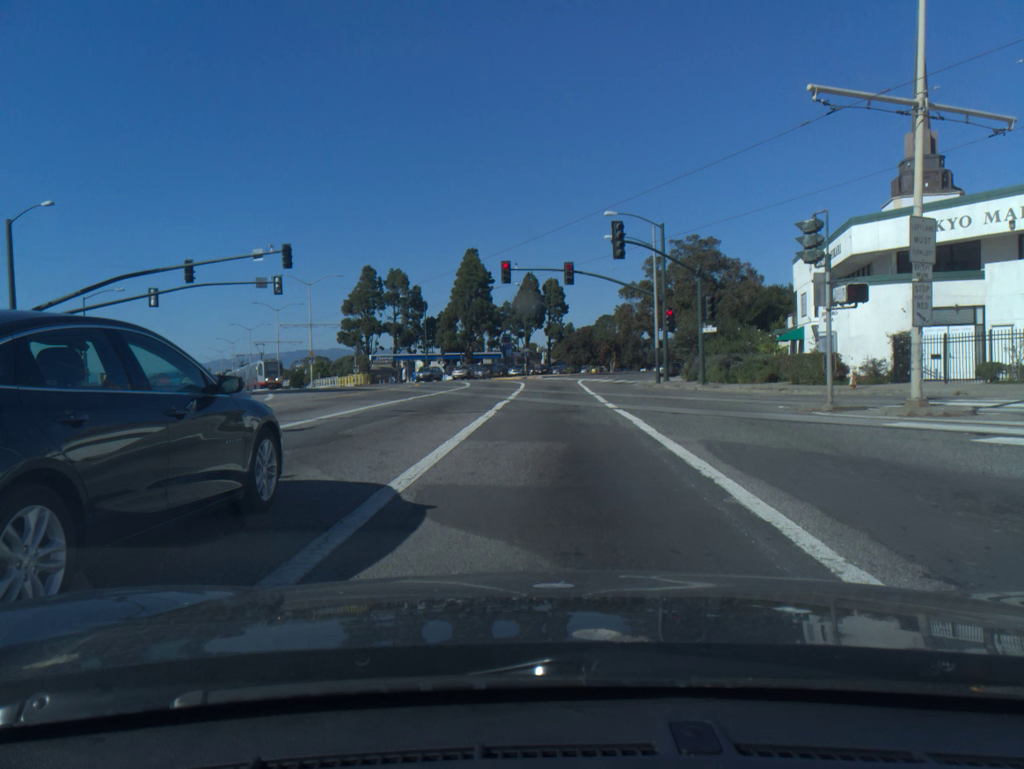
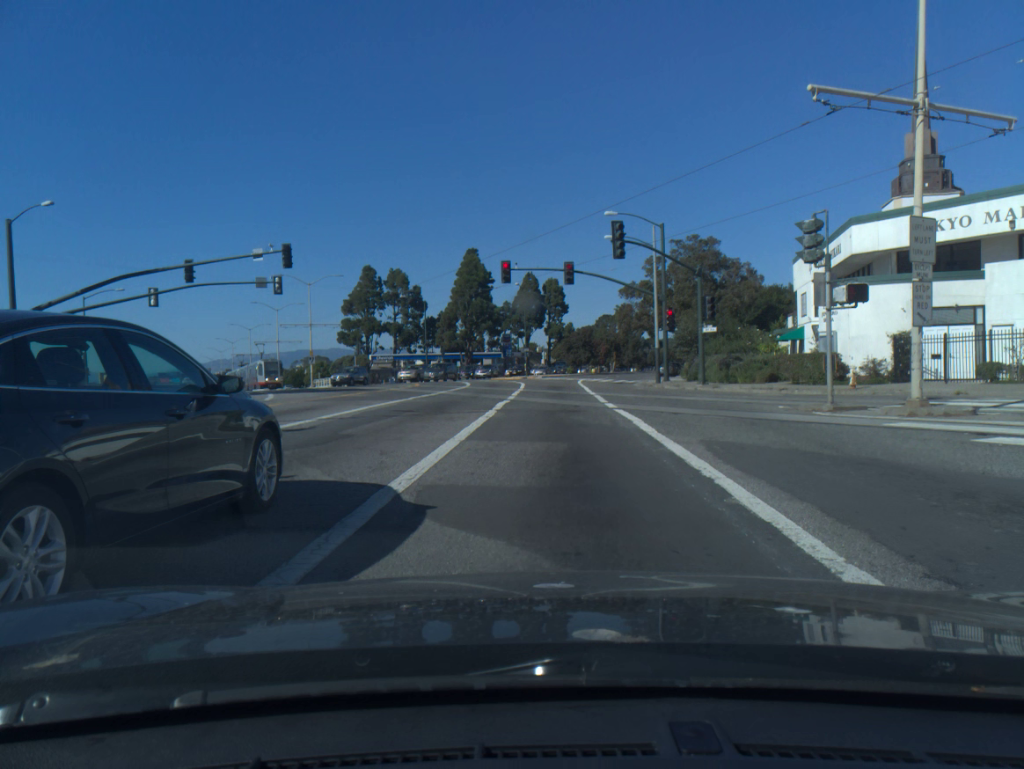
(0.0, 0.0) m; 0°
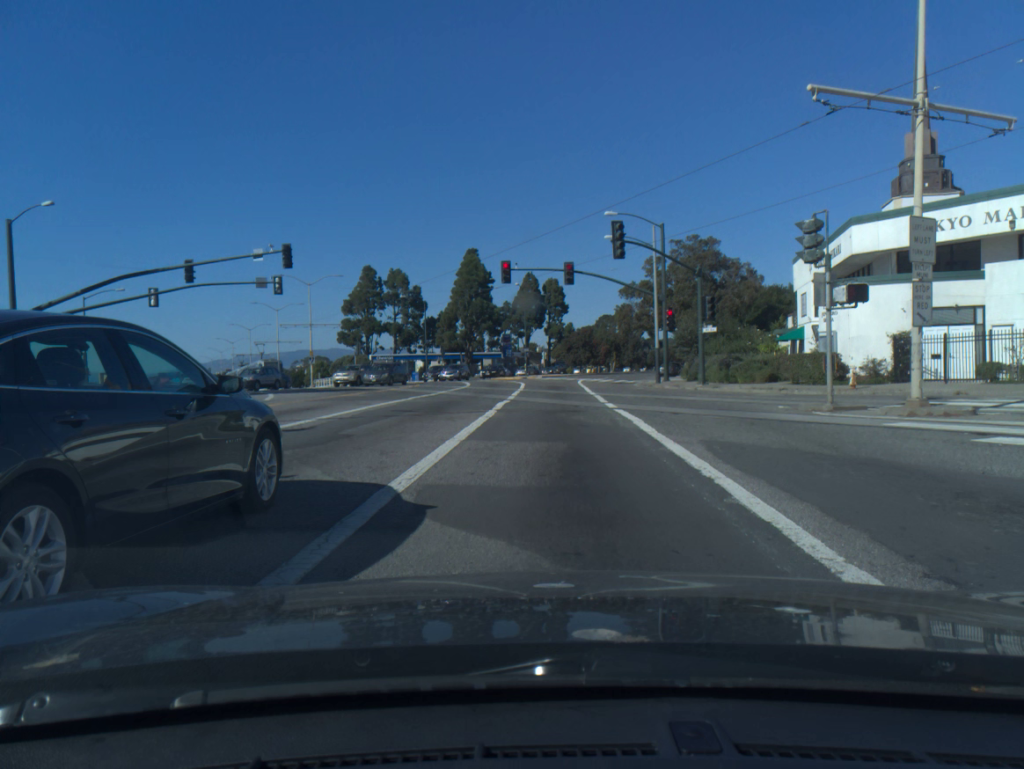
(0.0, 0.0) m; 0°
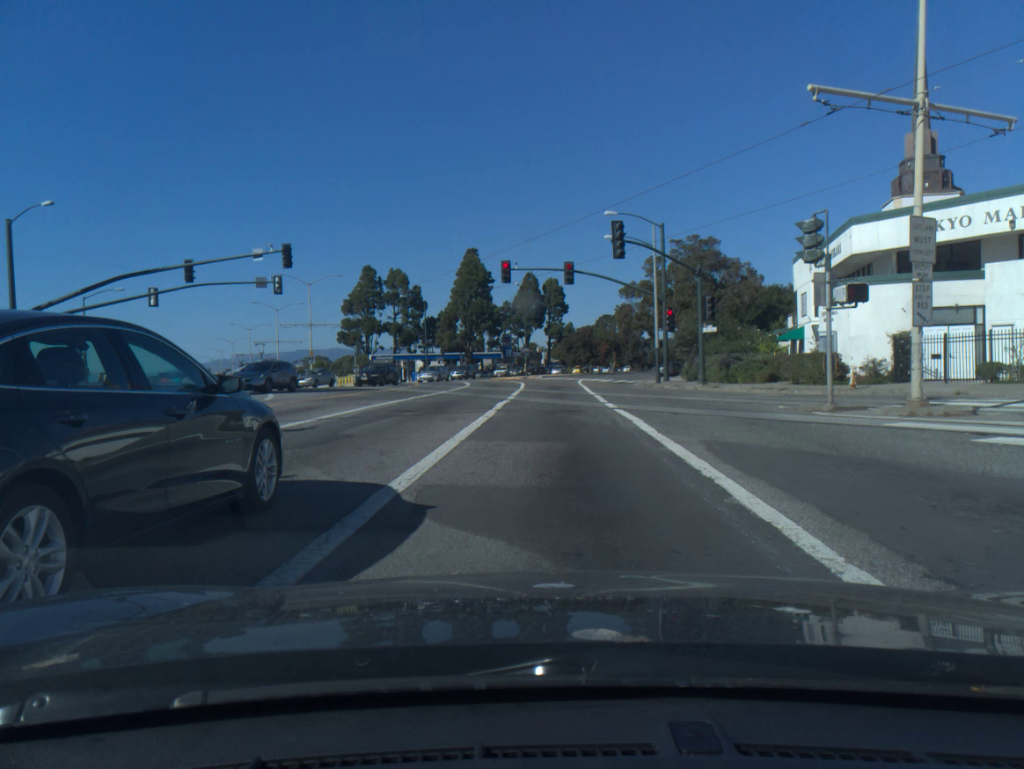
(0.0, 0.0) m; 0°
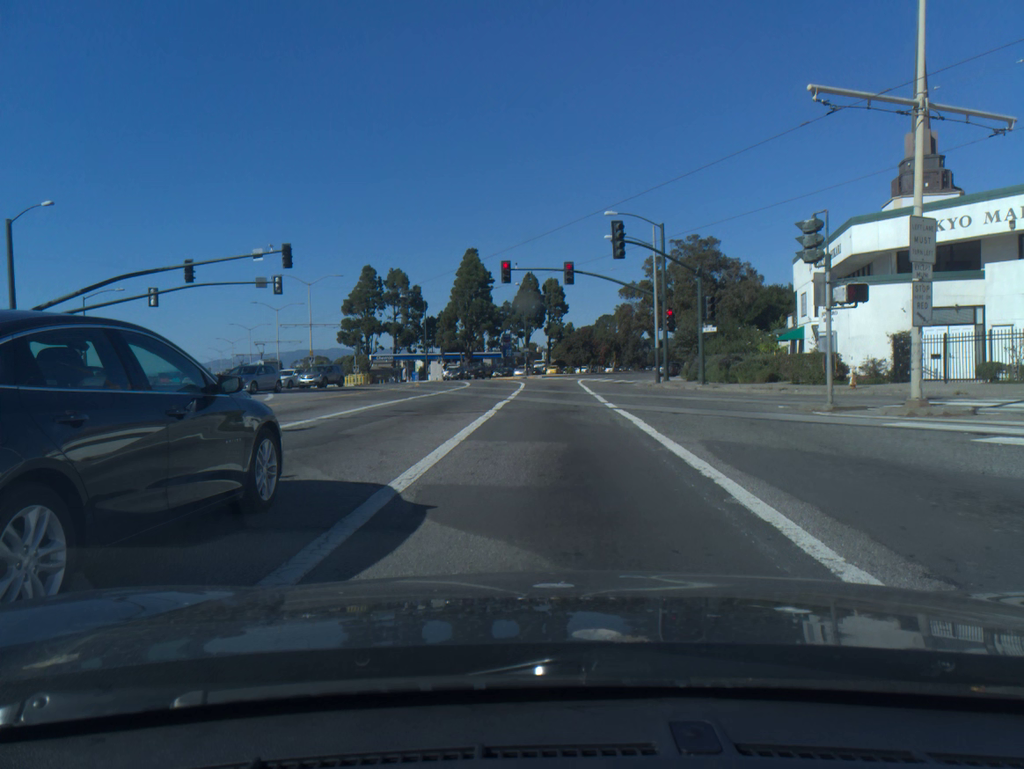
(0.0, 0.0) m; 0°
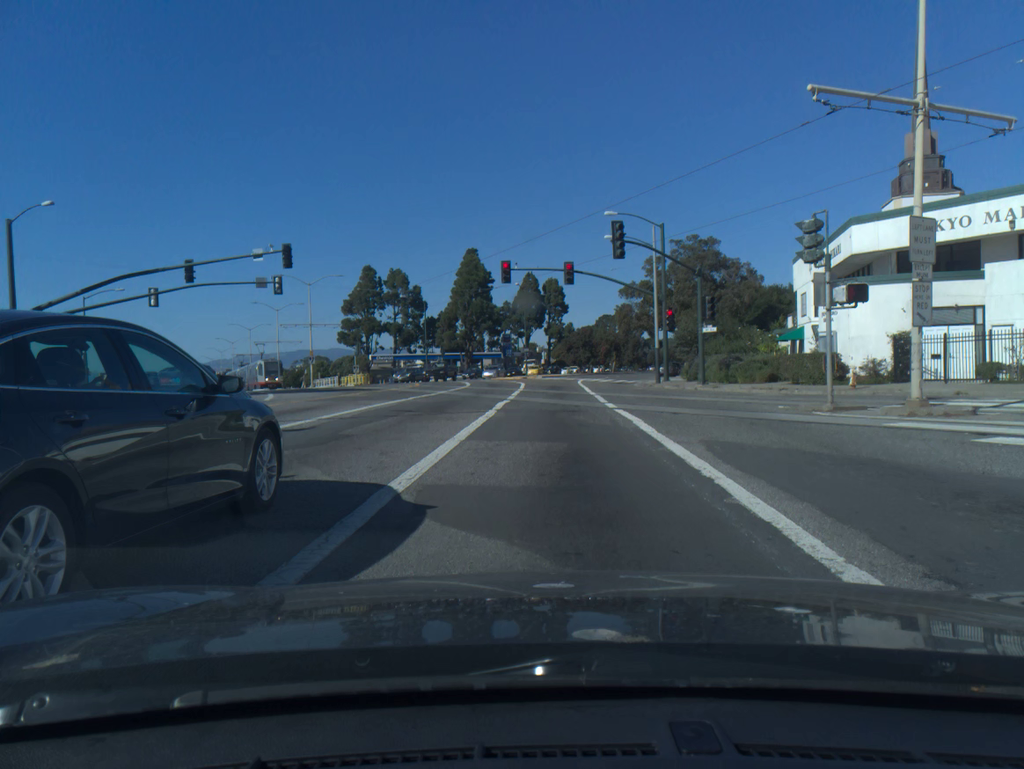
(0.0, 0.0) m; 0°
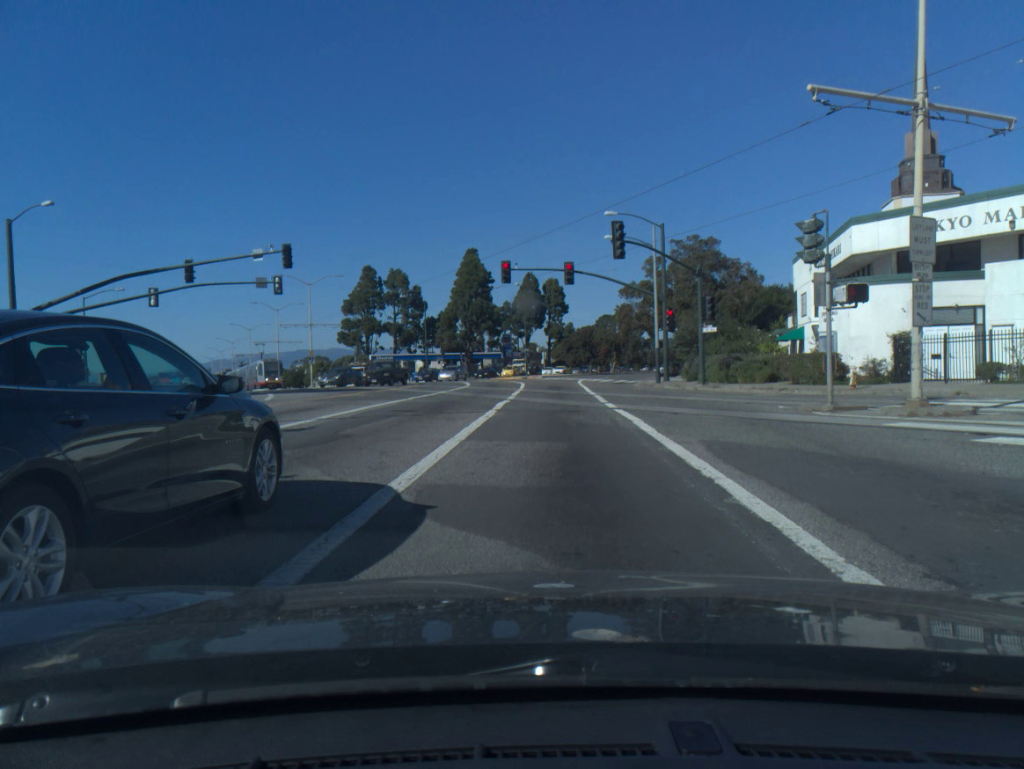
(0.0, 0.0) m; 0°
